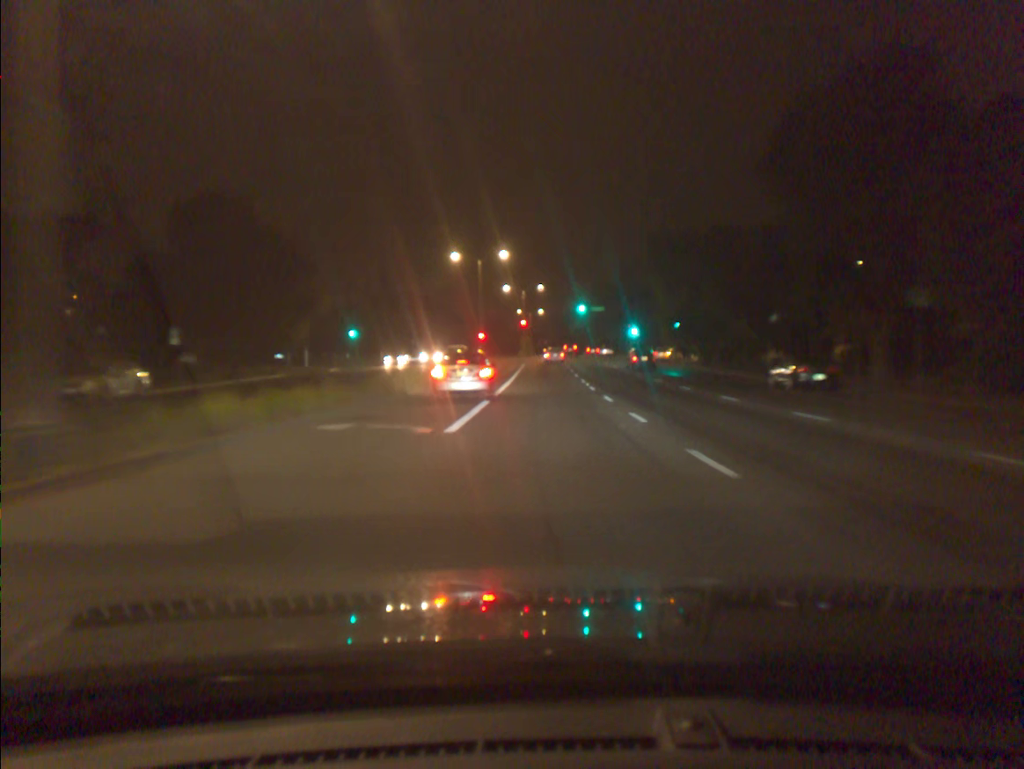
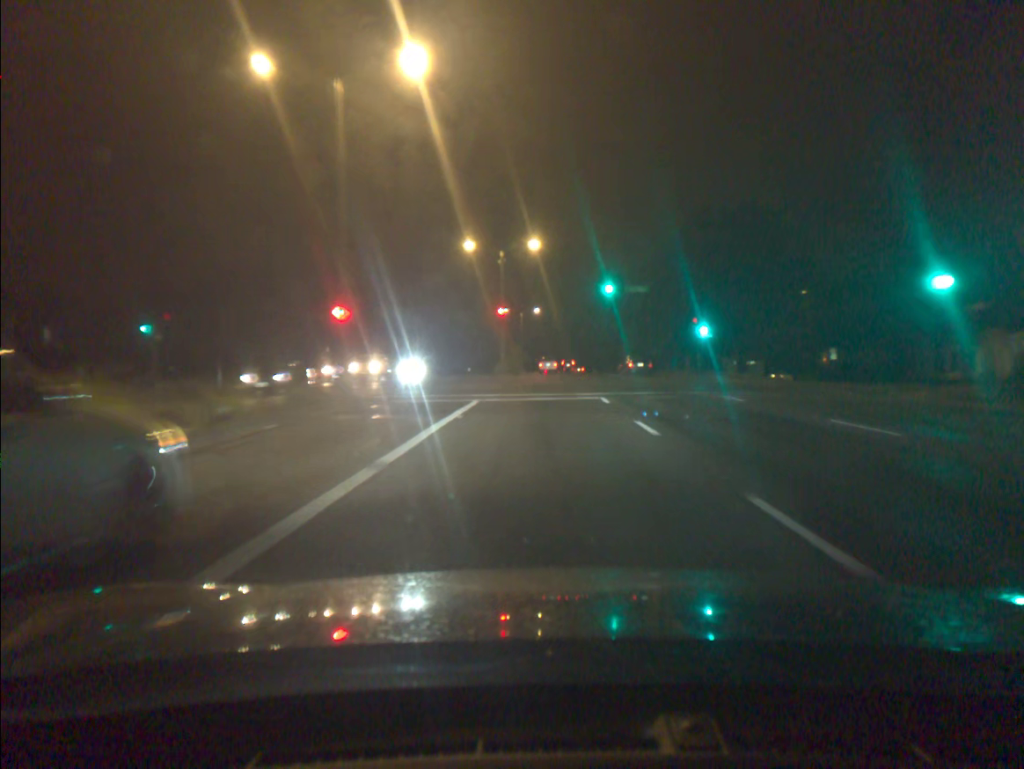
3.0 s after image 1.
(+0.1, +47.0) m; 0°
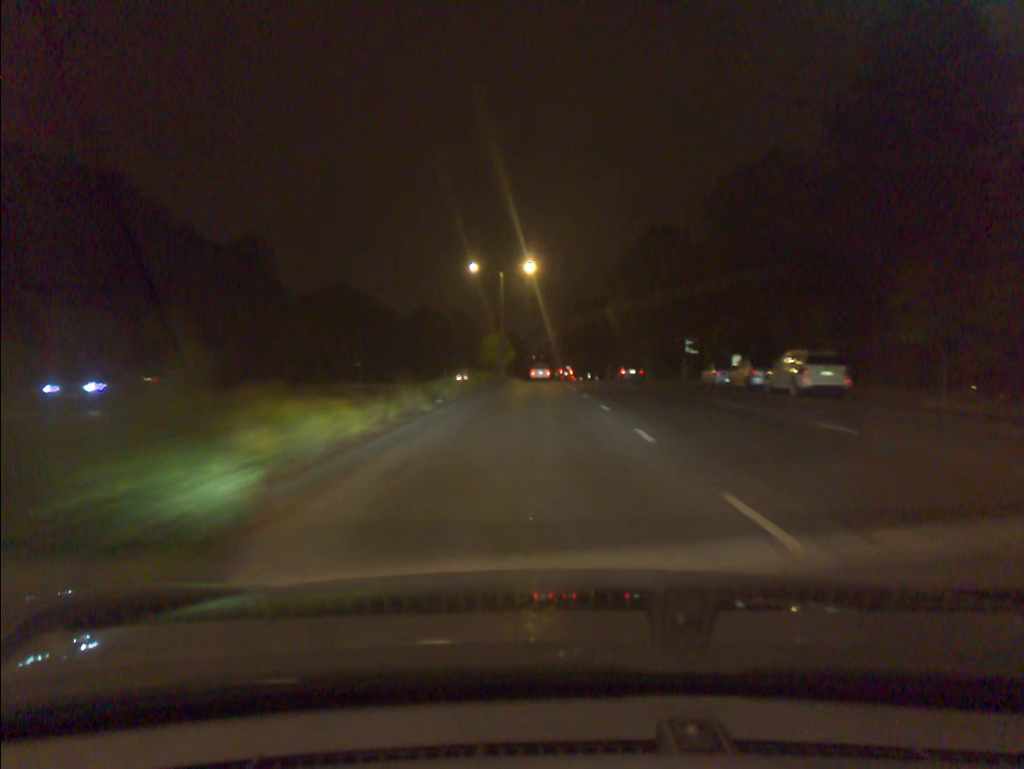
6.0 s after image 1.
(+0.2, +50.6) m; 0°
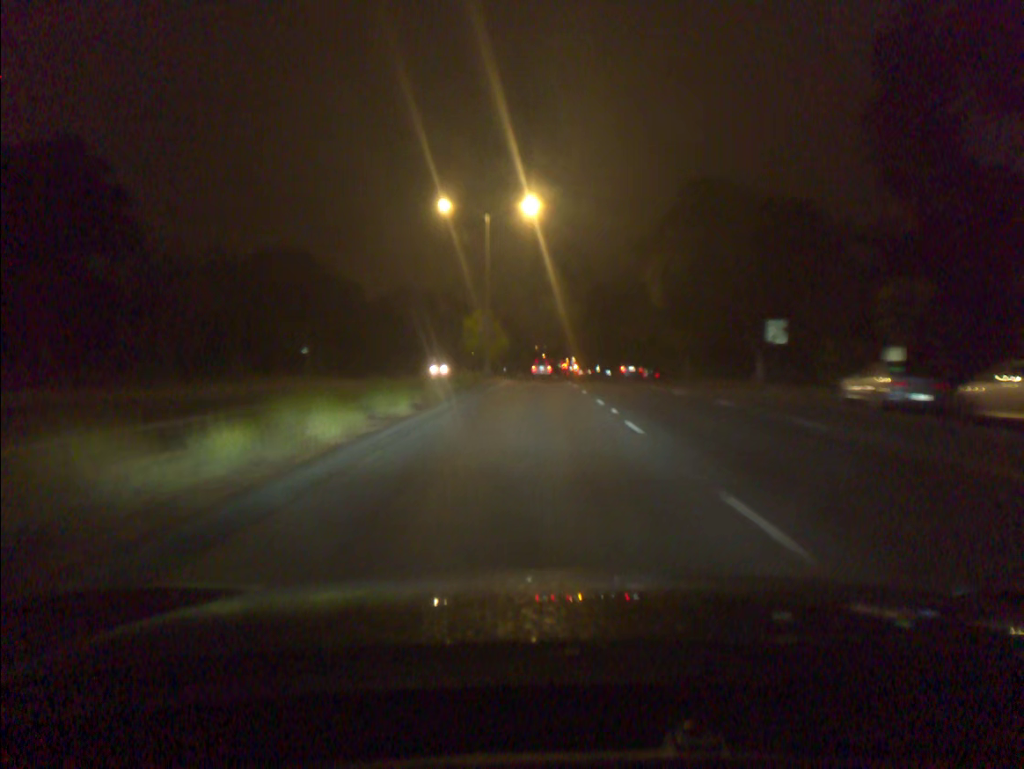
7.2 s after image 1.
(0.0, +20.6) m; 0°
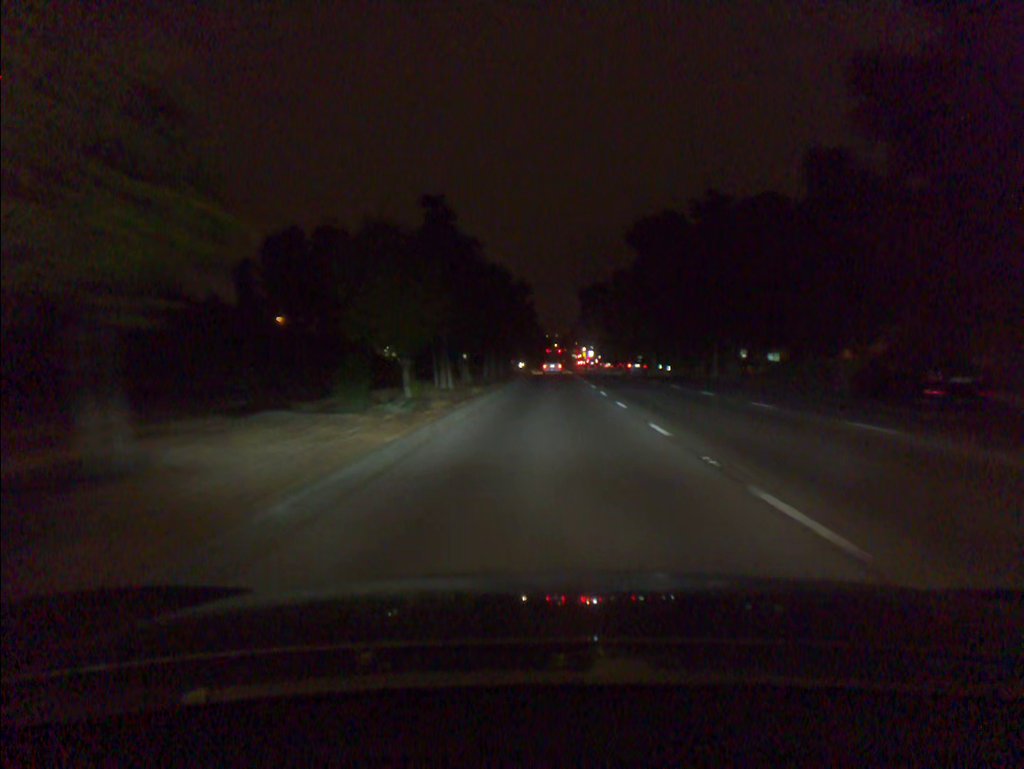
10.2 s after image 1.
(-0.3, +51.7) m; -1°
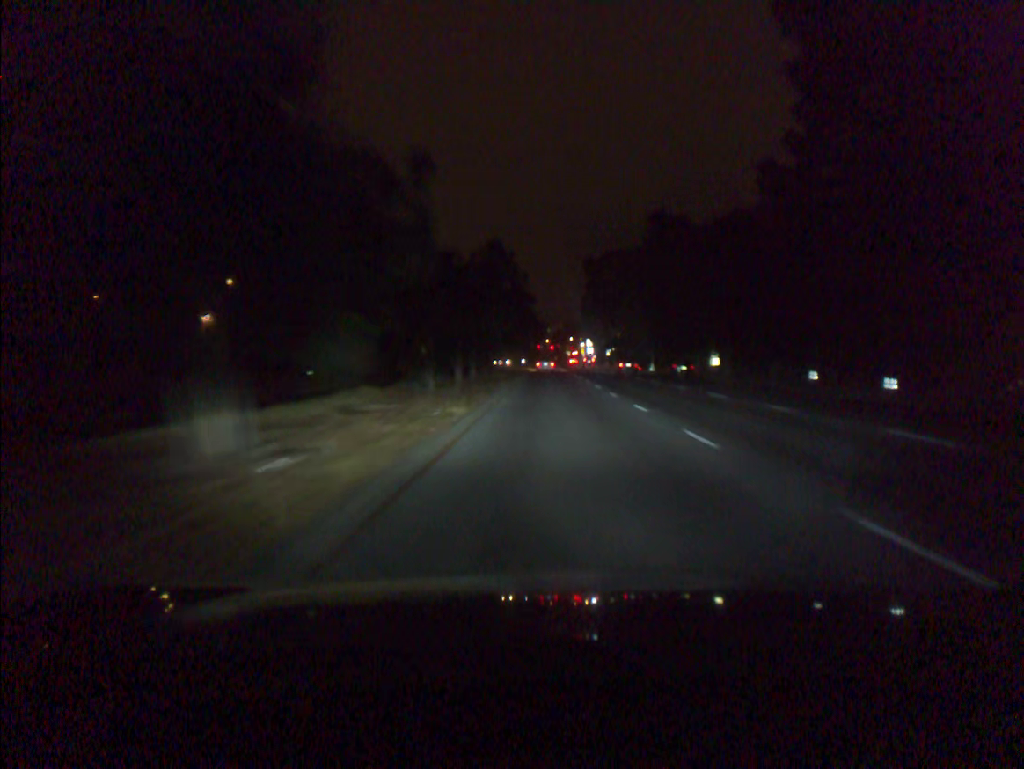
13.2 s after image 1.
(+0.3, +51.4) m; +1°
